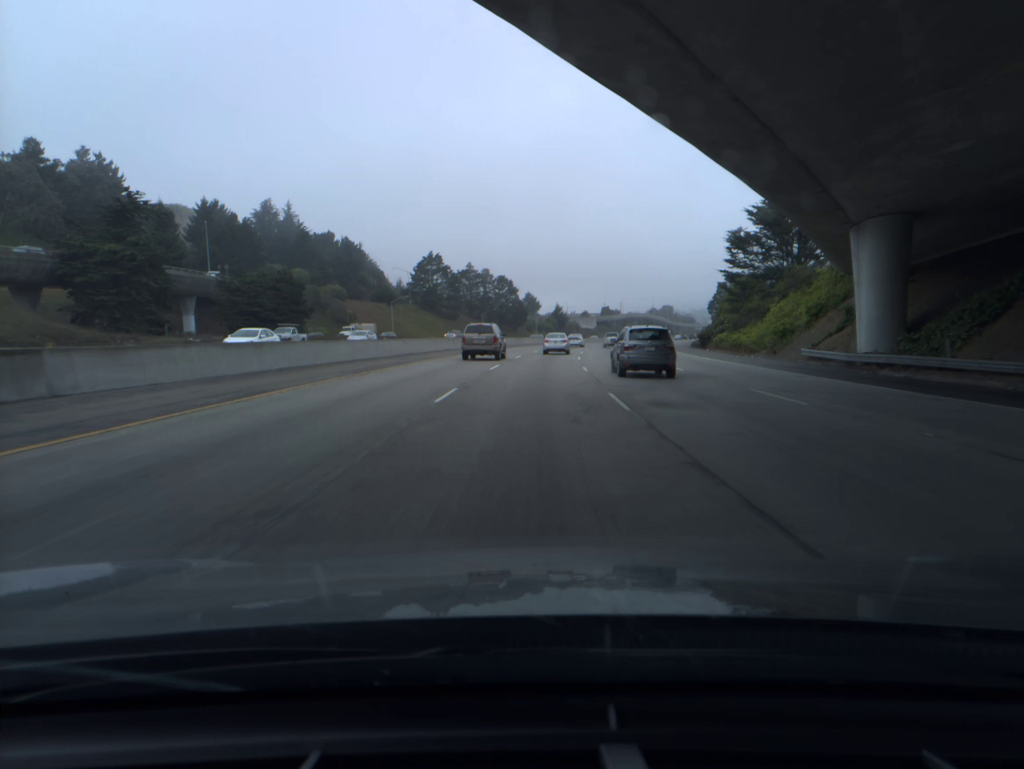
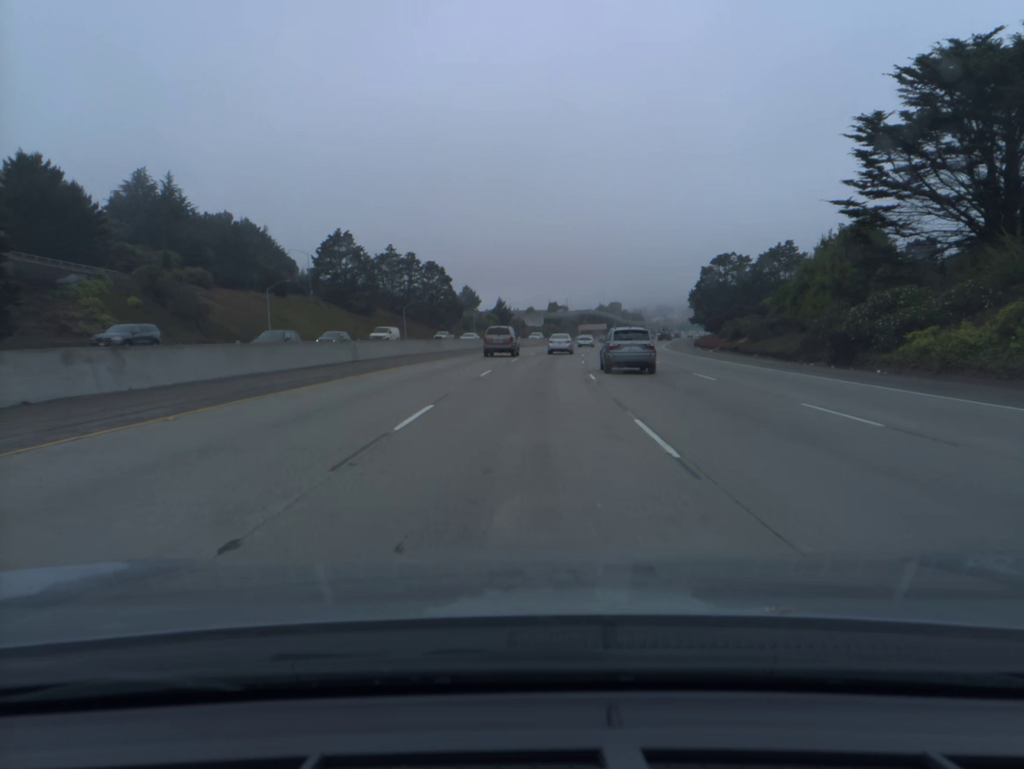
(+1.8, +47.7) m; +4°
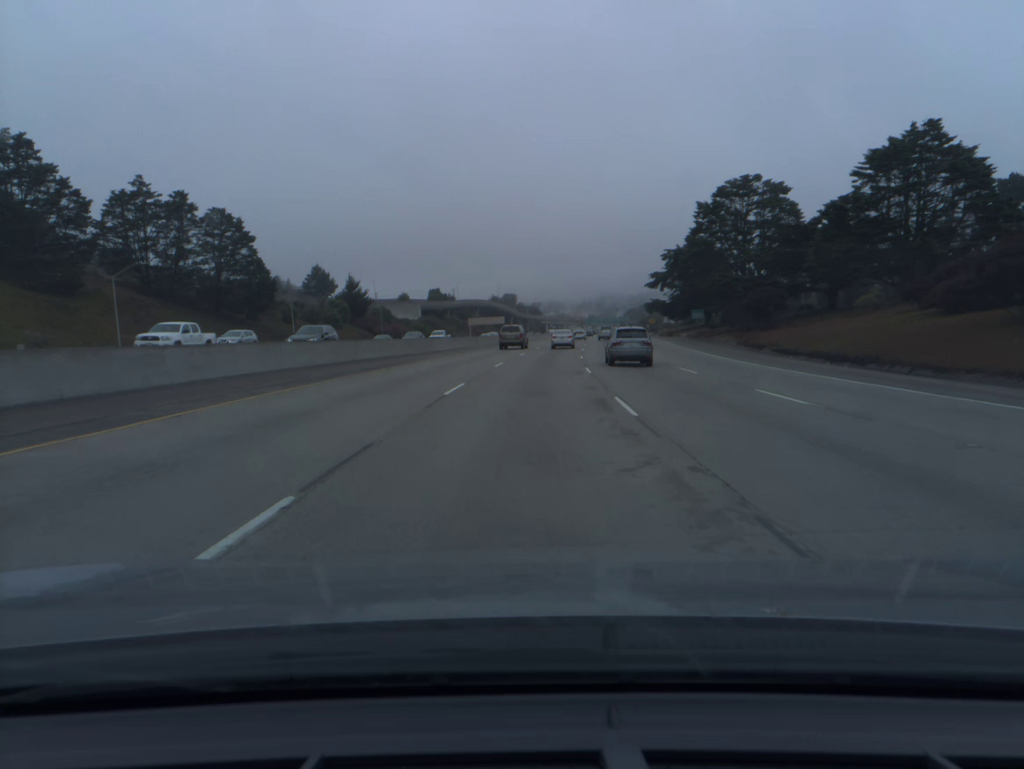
(+5.6, +81.3) m; +8°
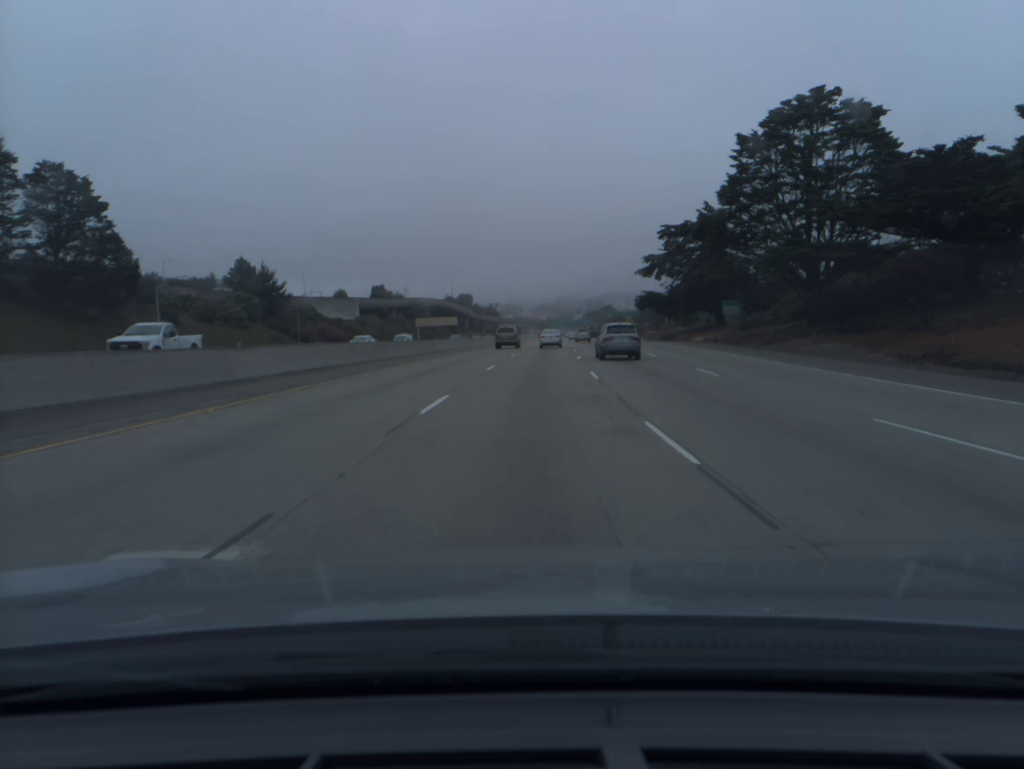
(+0.8, +33.3) m; +3°
